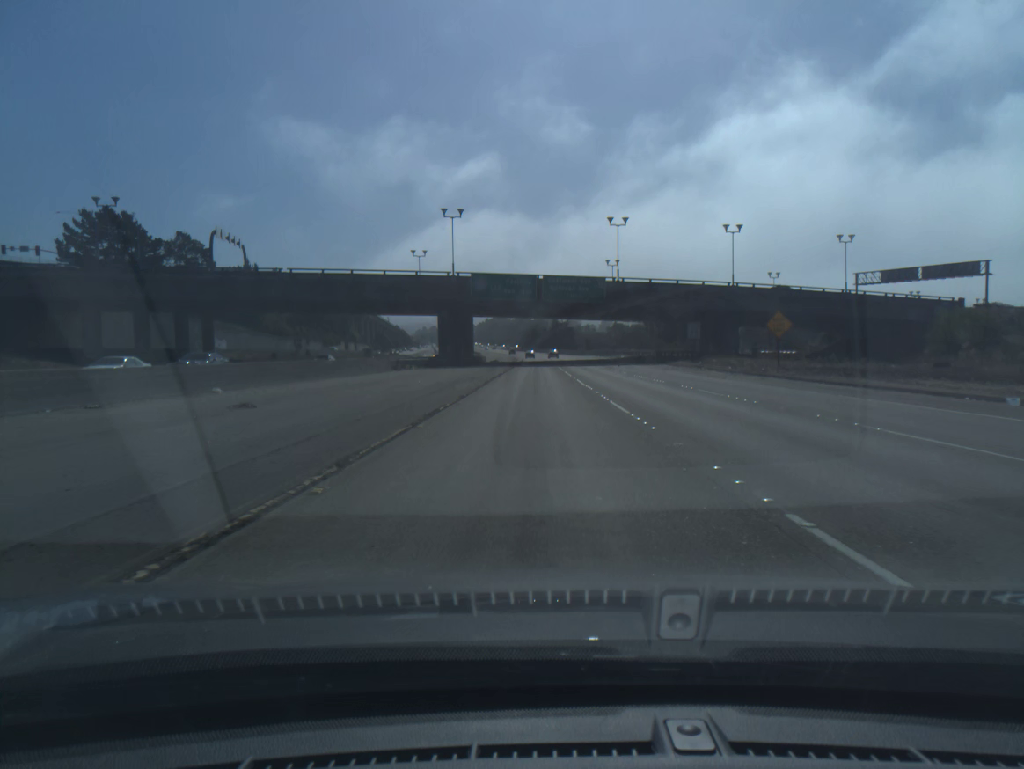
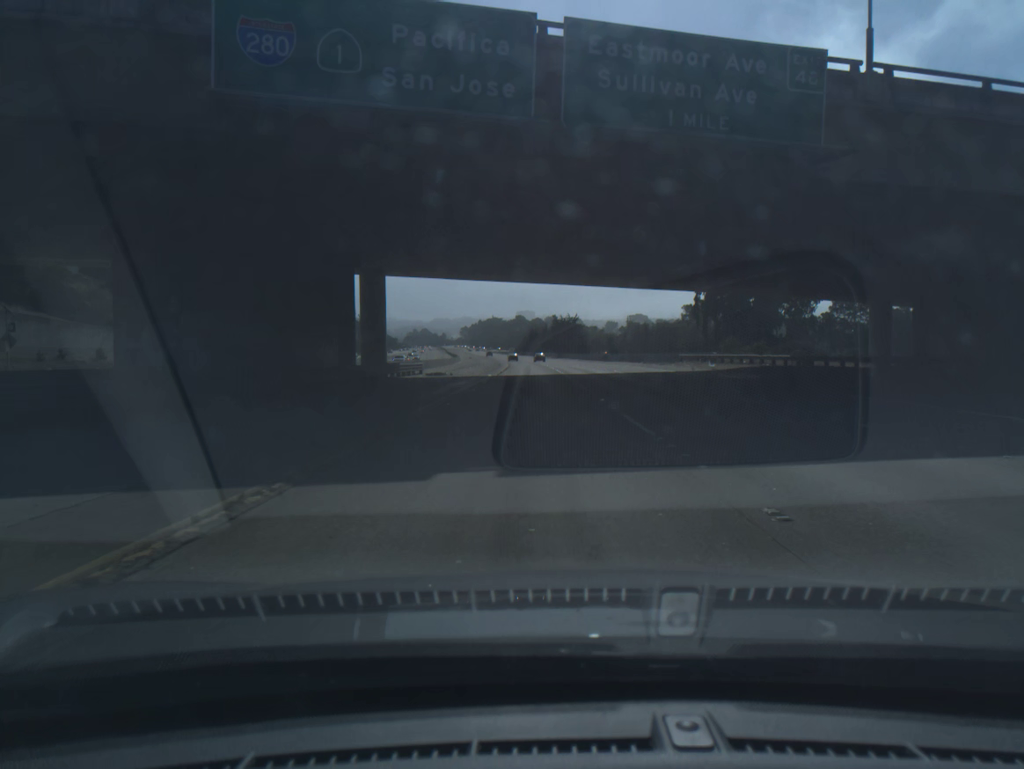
(+0.1, +62.6) m; 0°
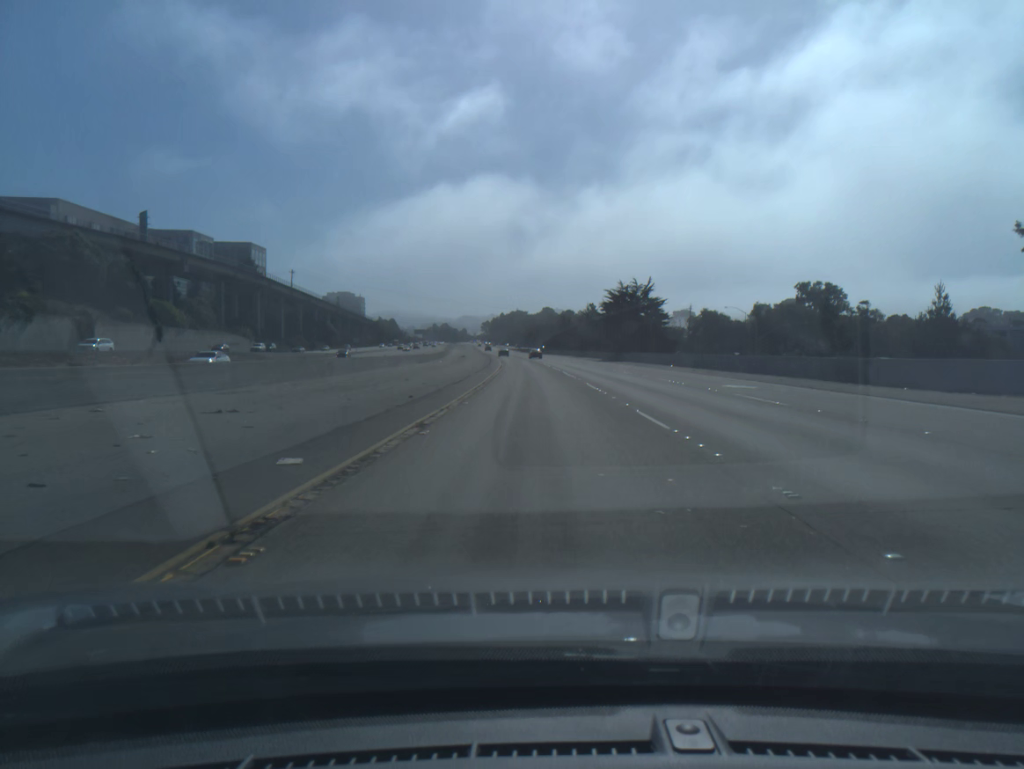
(-1.0, +86.2) m; -2°
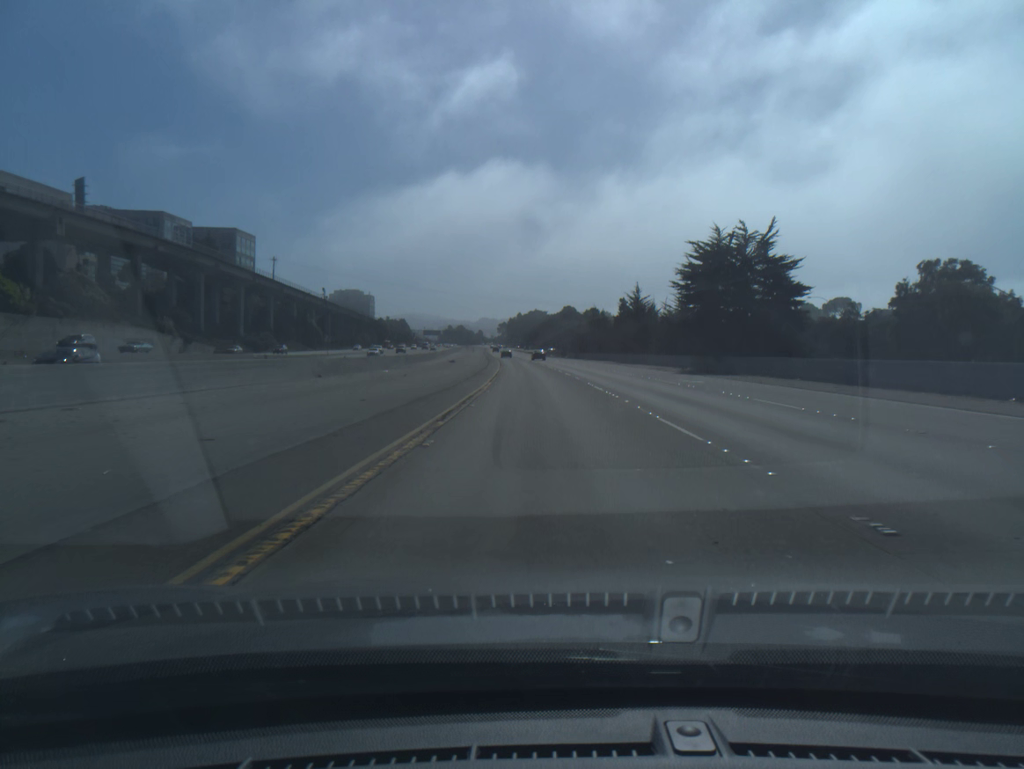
(-0.7, +44.5) m; -1°
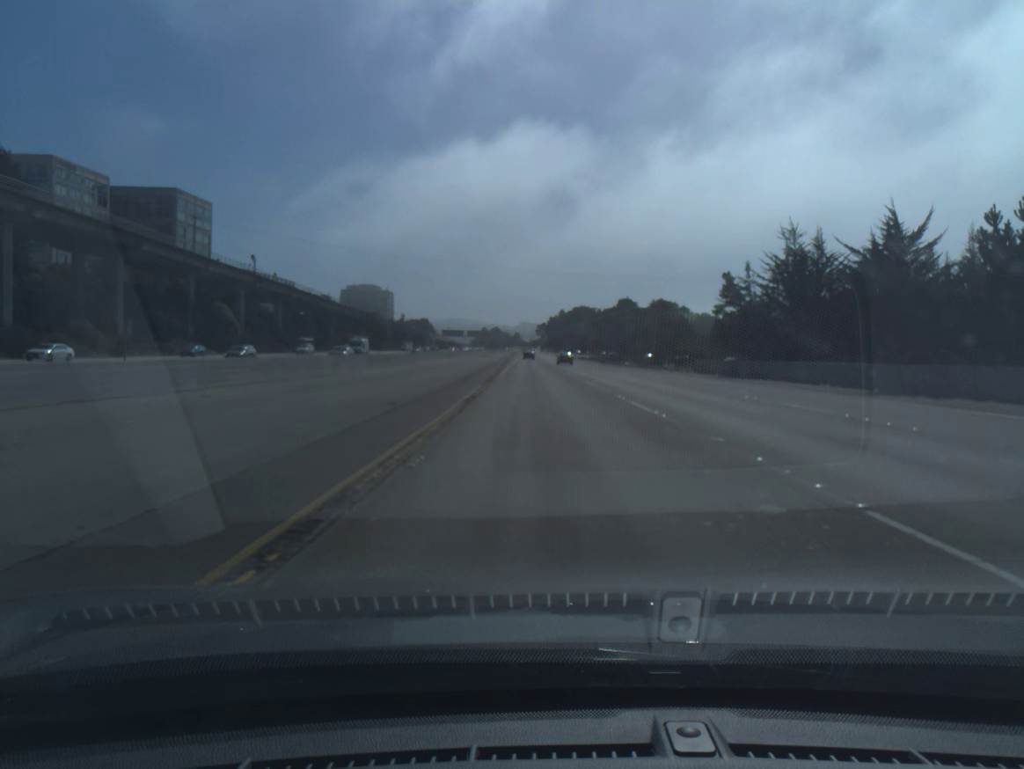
(-2.5, +88.8) m; -3°
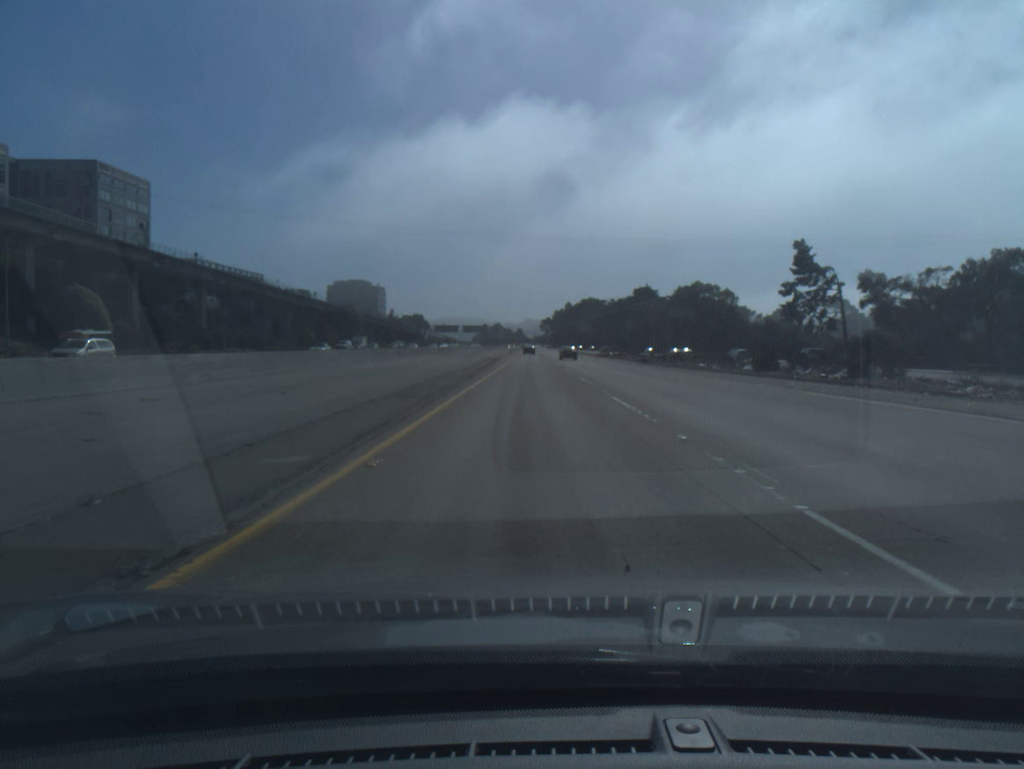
(-0.1, +43.3) m; 0°
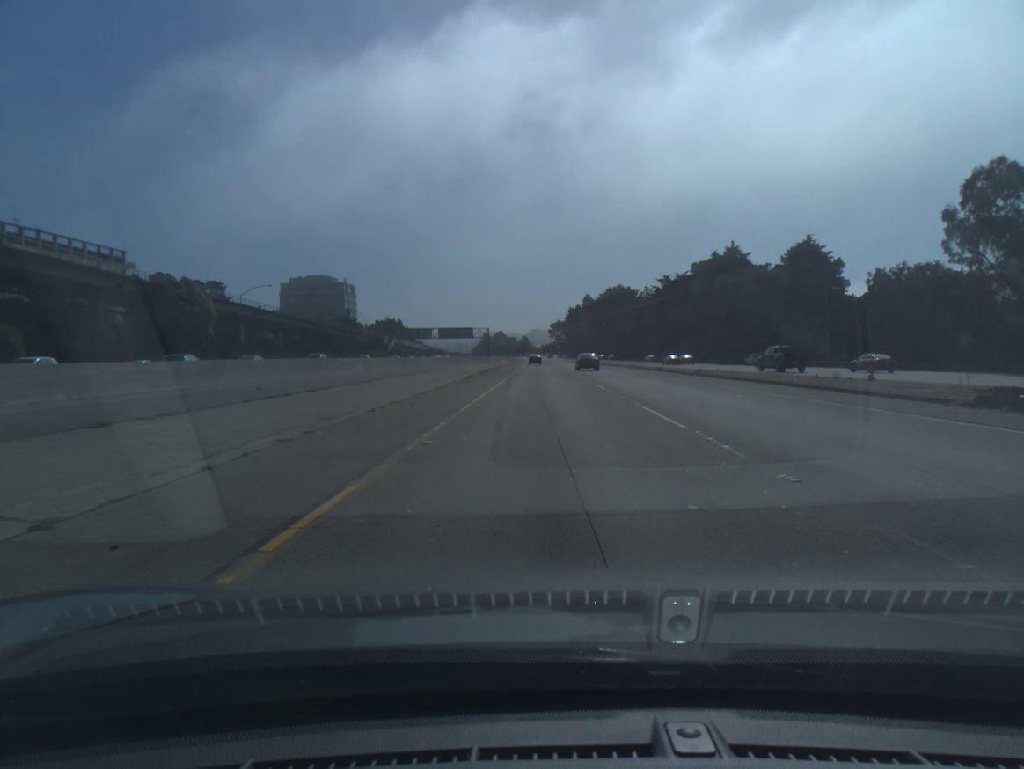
(-1.0, +106.8) m; 0°
